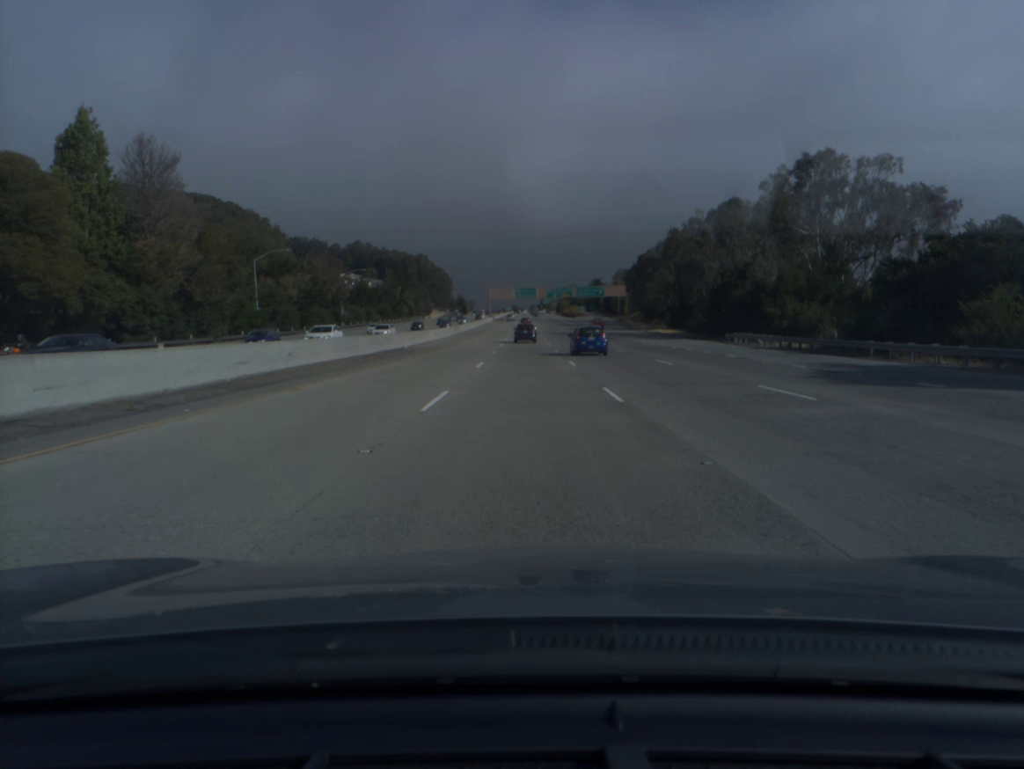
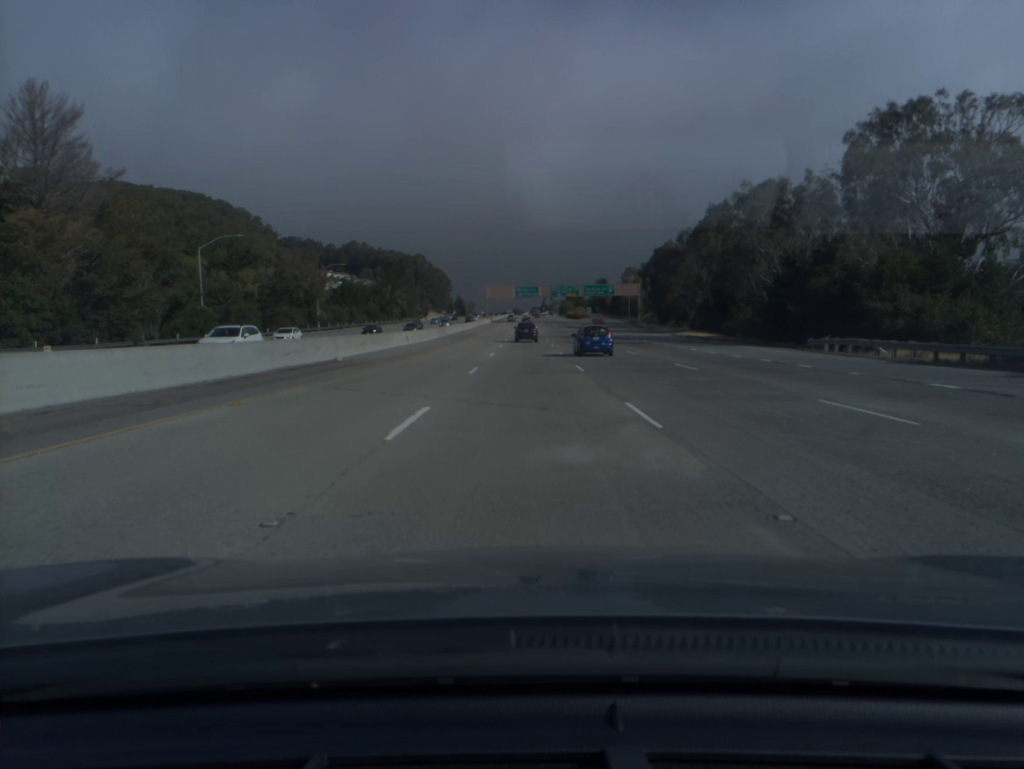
(0.0, +18.5) m; 0°
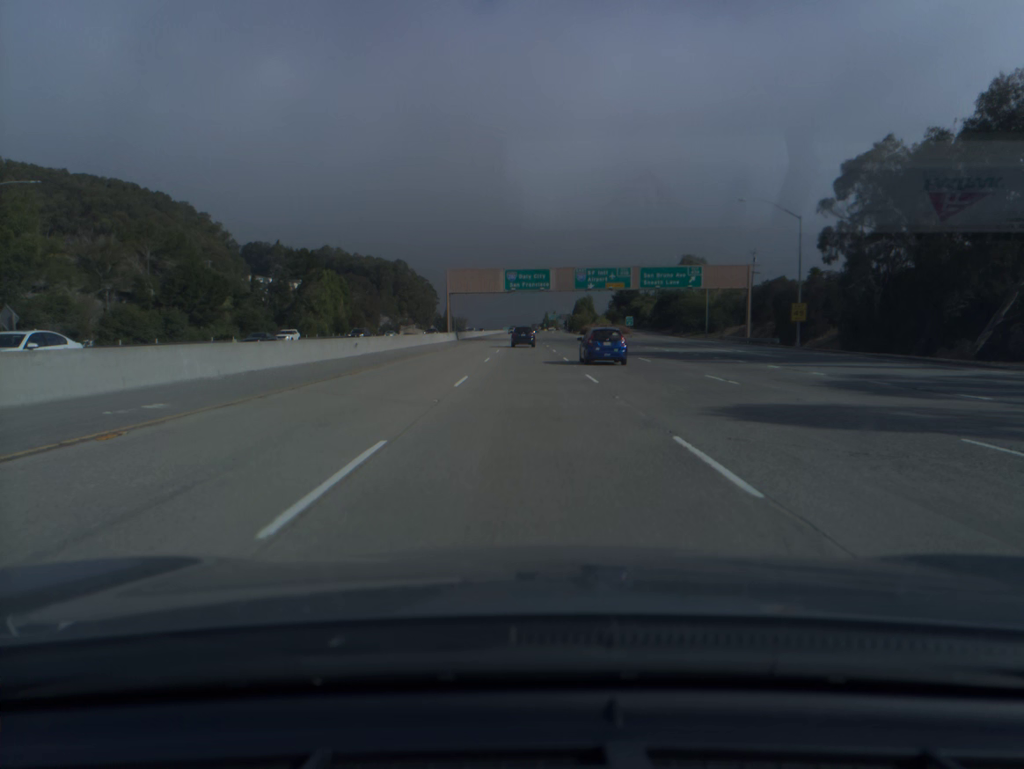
(0.0, +92.2) m; 0°
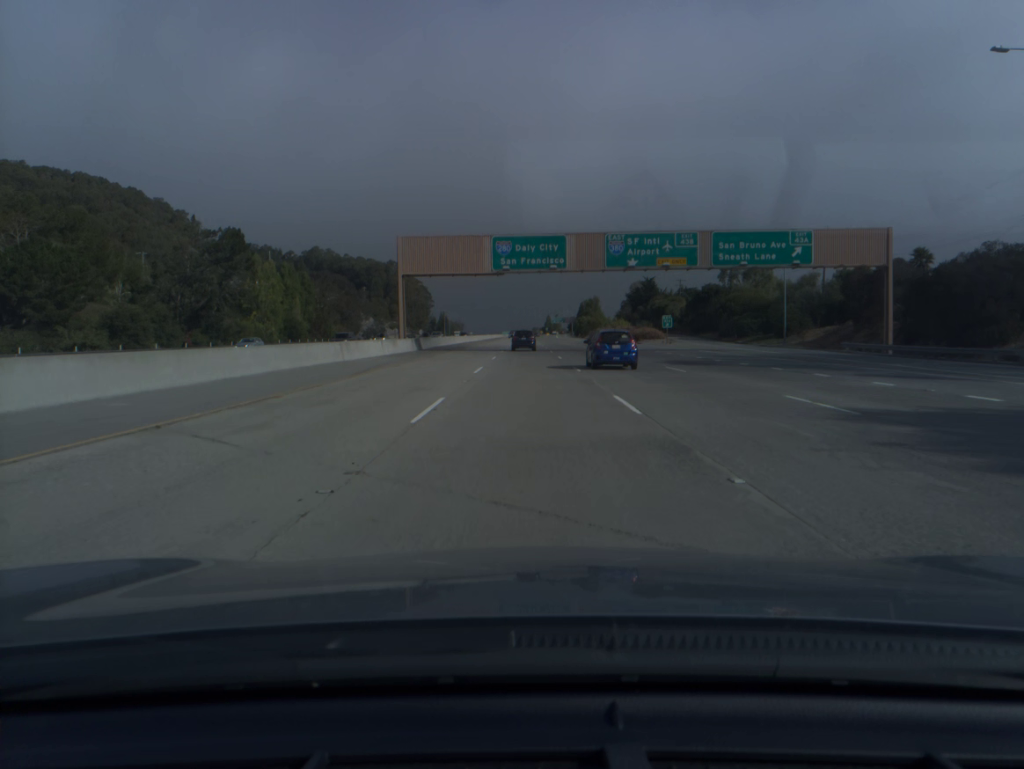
(0.0, +36.6) m; 0°
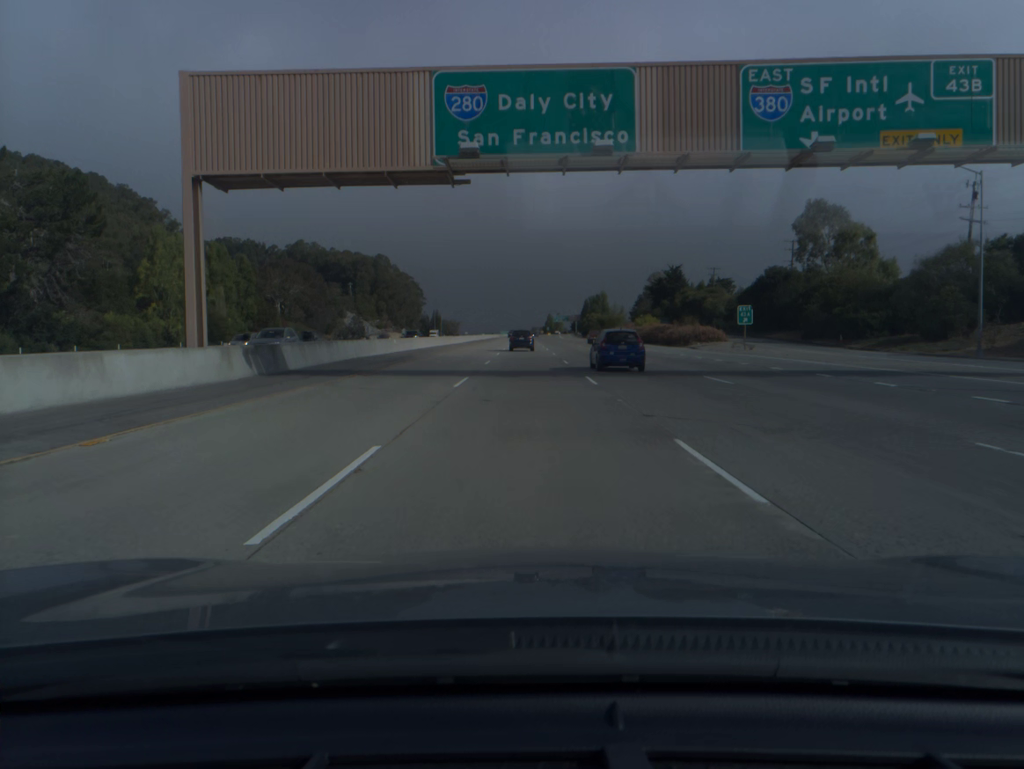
(0.0, +36.4) m; 0°
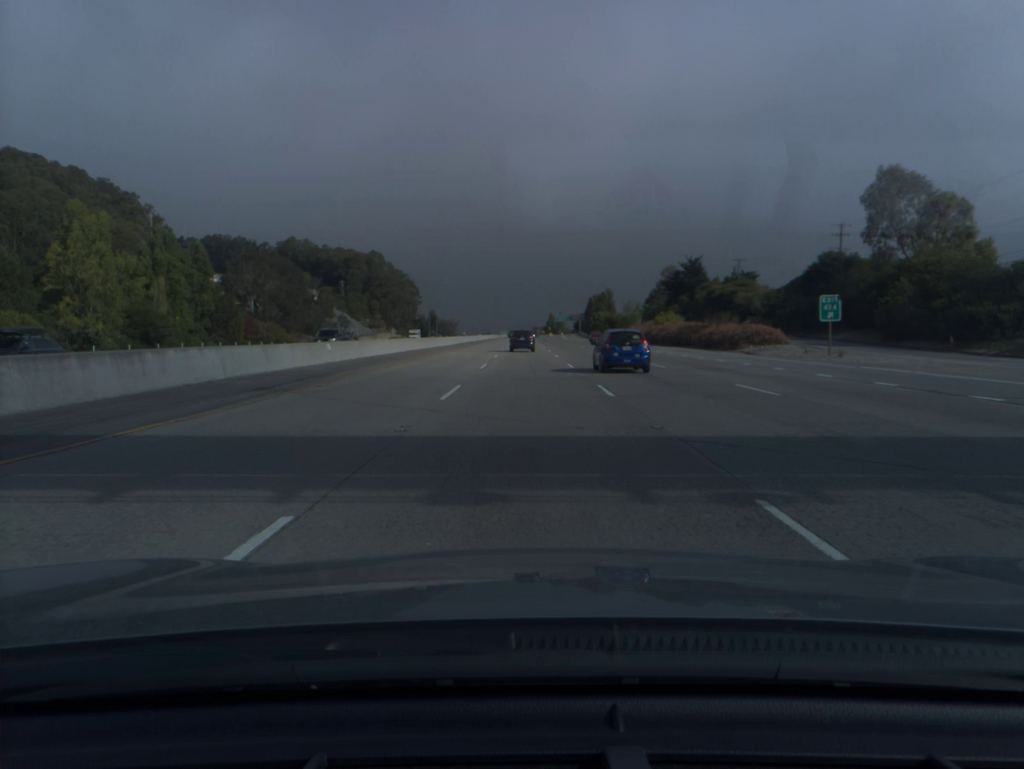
(0.0, +18.2) m; 0°
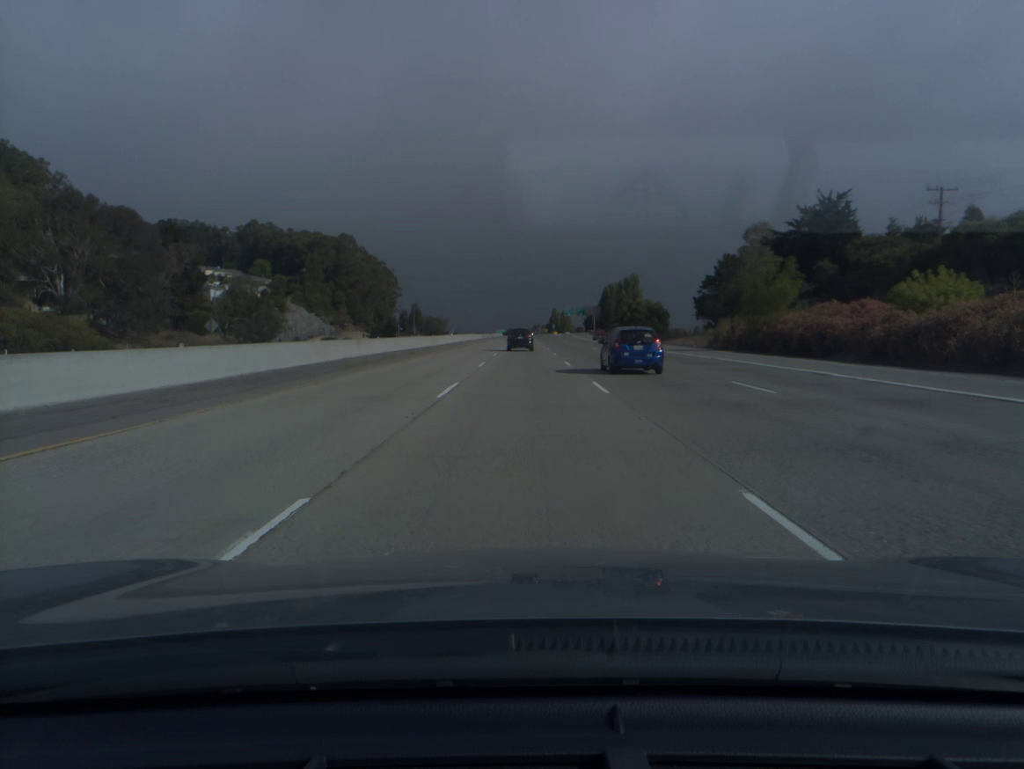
(0.0, +72.6) m; 0°
